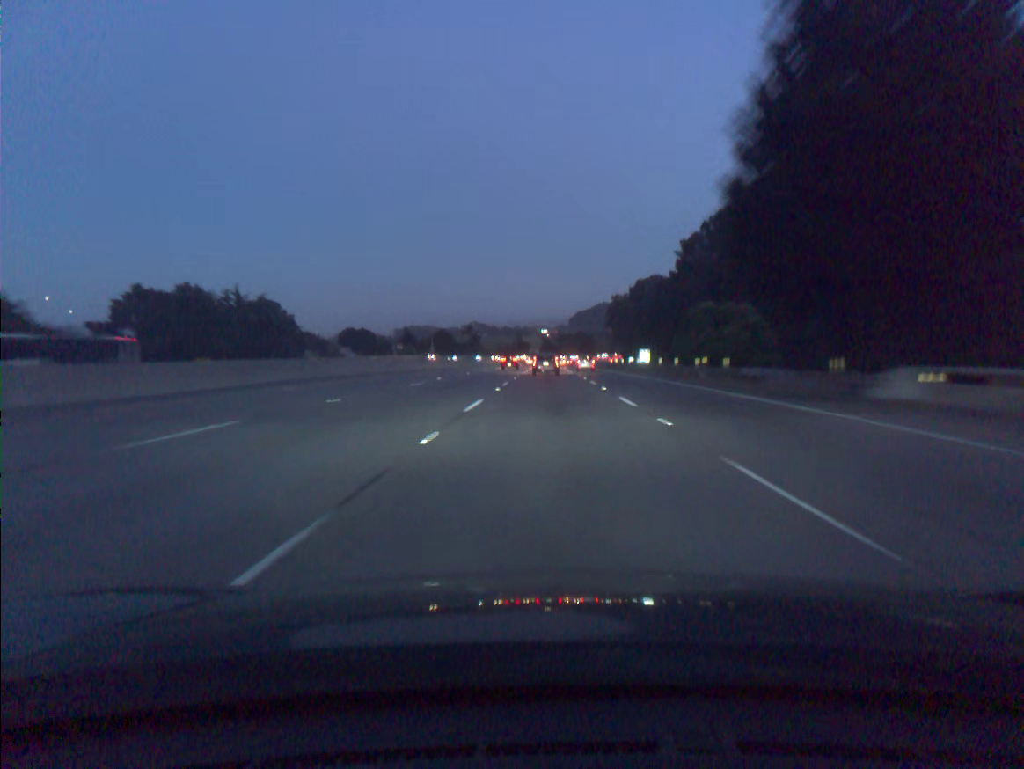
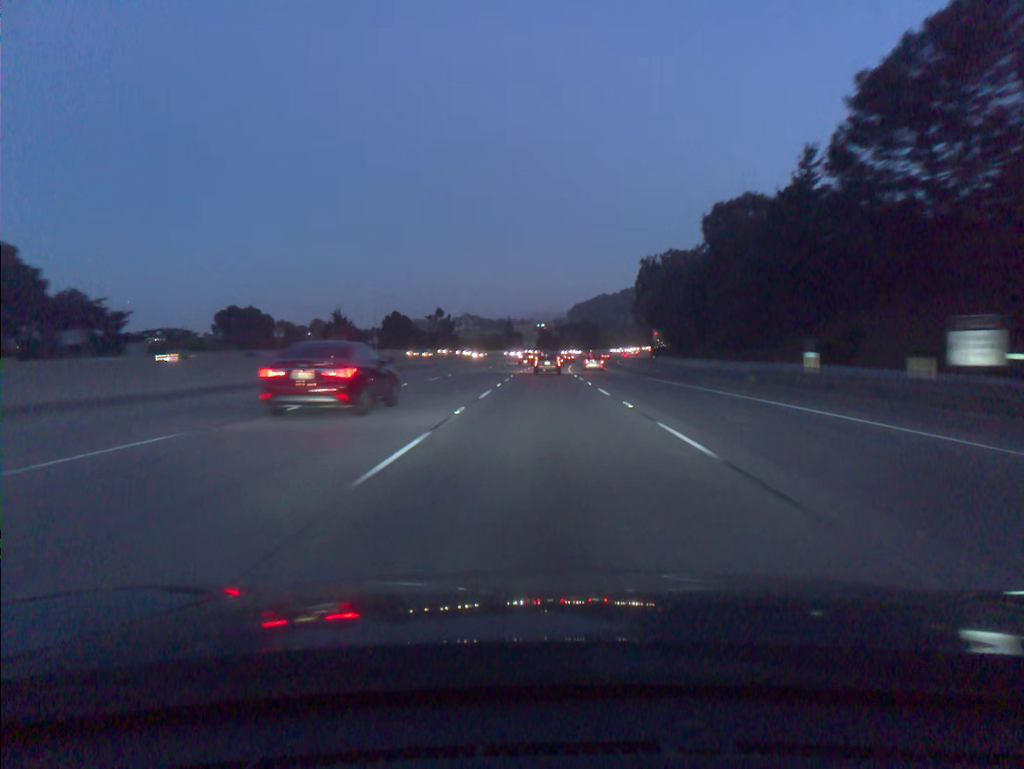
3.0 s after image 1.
(+0.7, +82.2) m; 0°
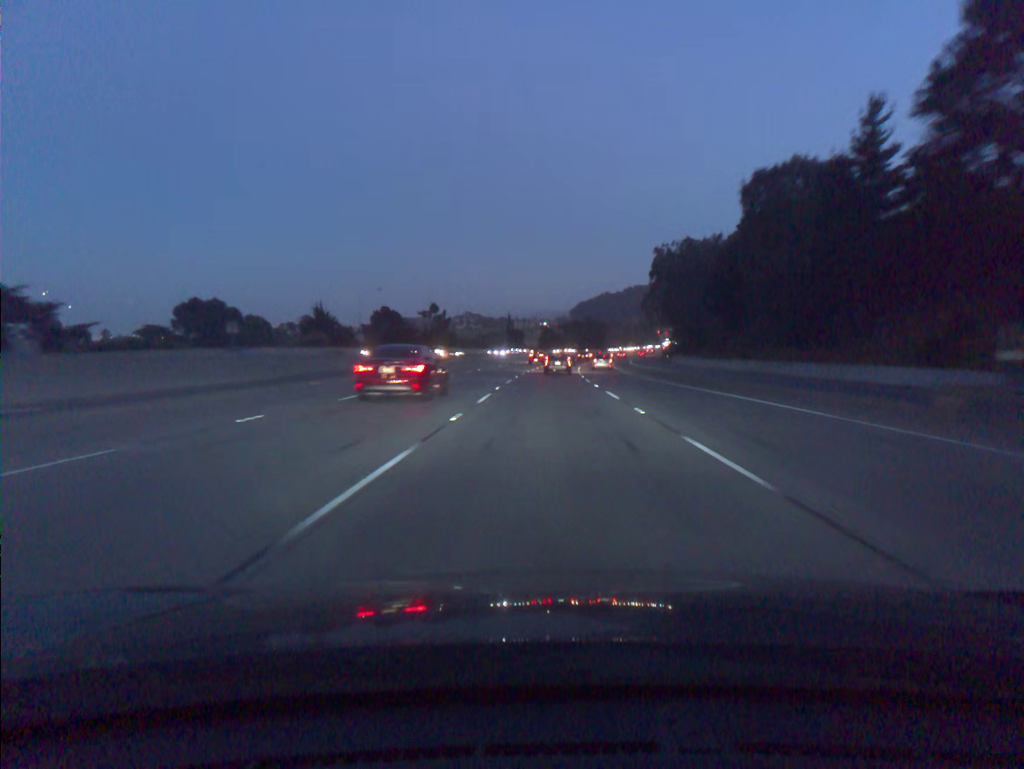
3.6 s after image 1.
(0.0, +16.3) m; 0°
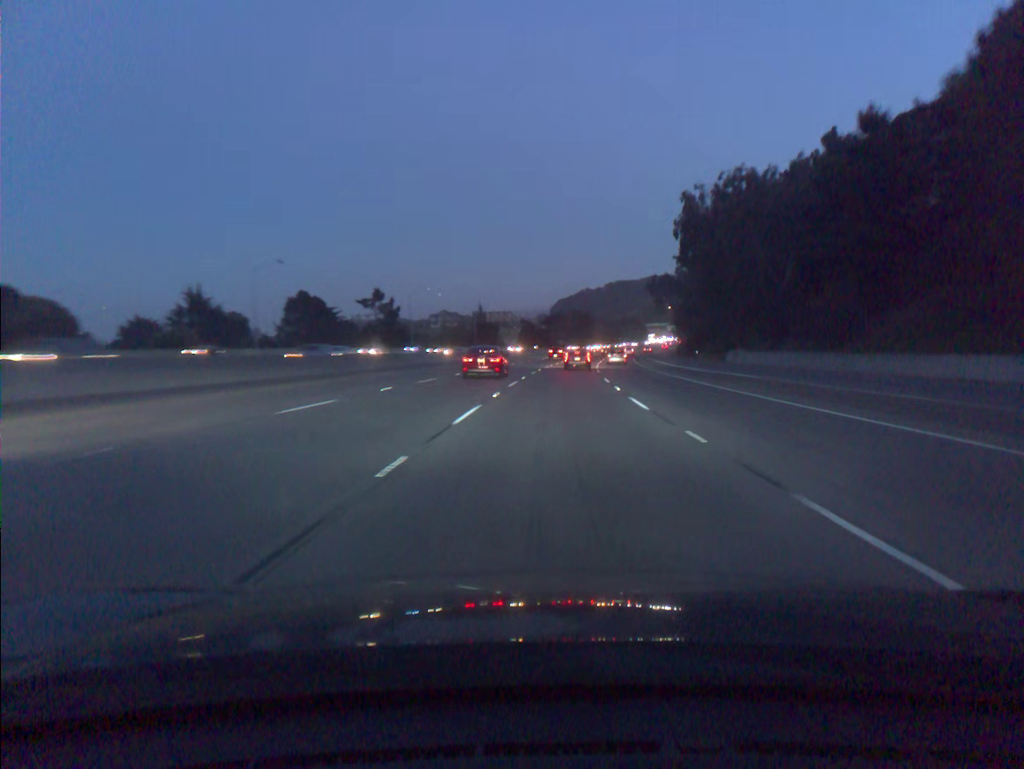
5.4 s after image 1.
(+0.4, +48.7) m; +1°
